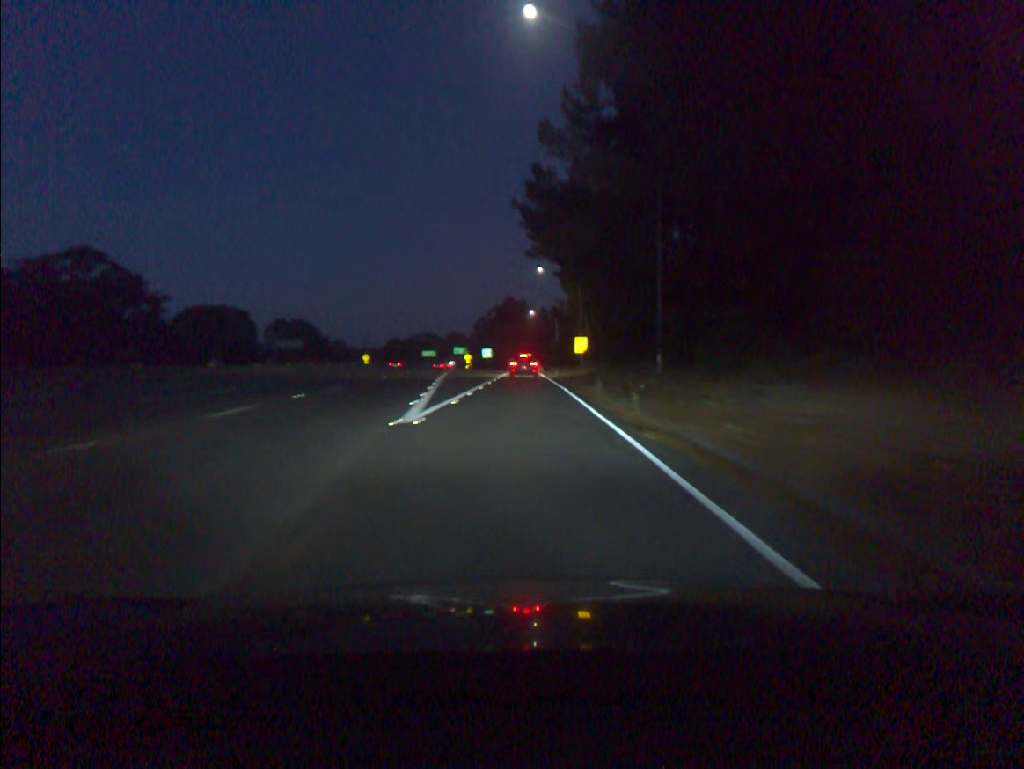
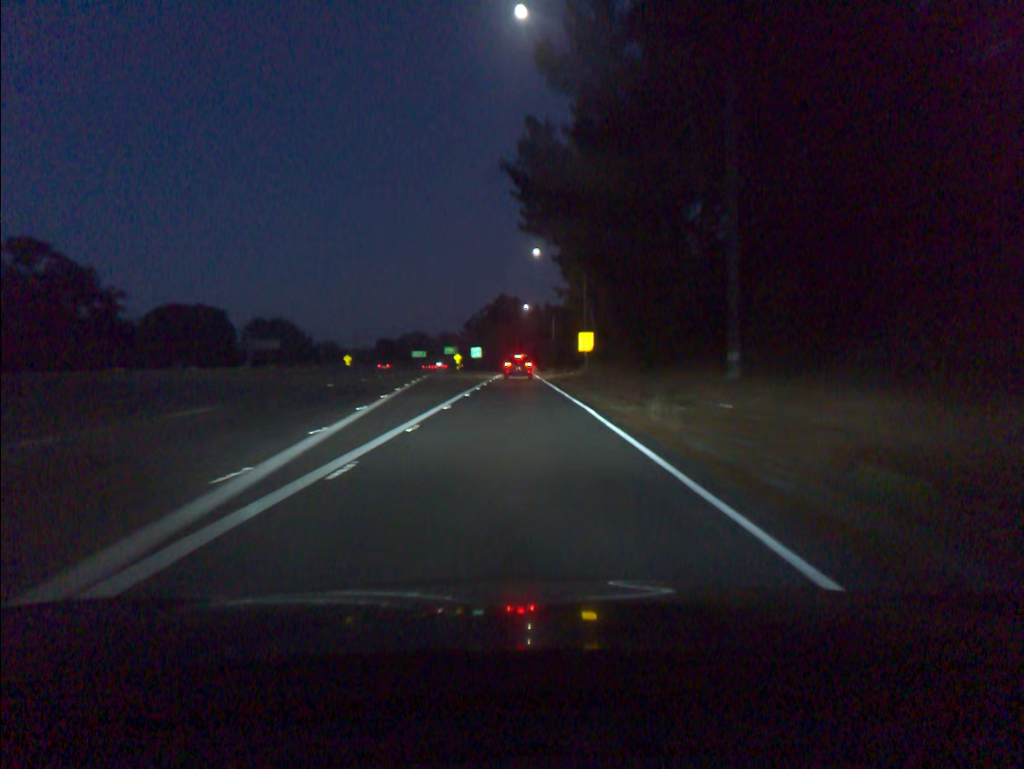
(+0.1, +13.4) m; 0°
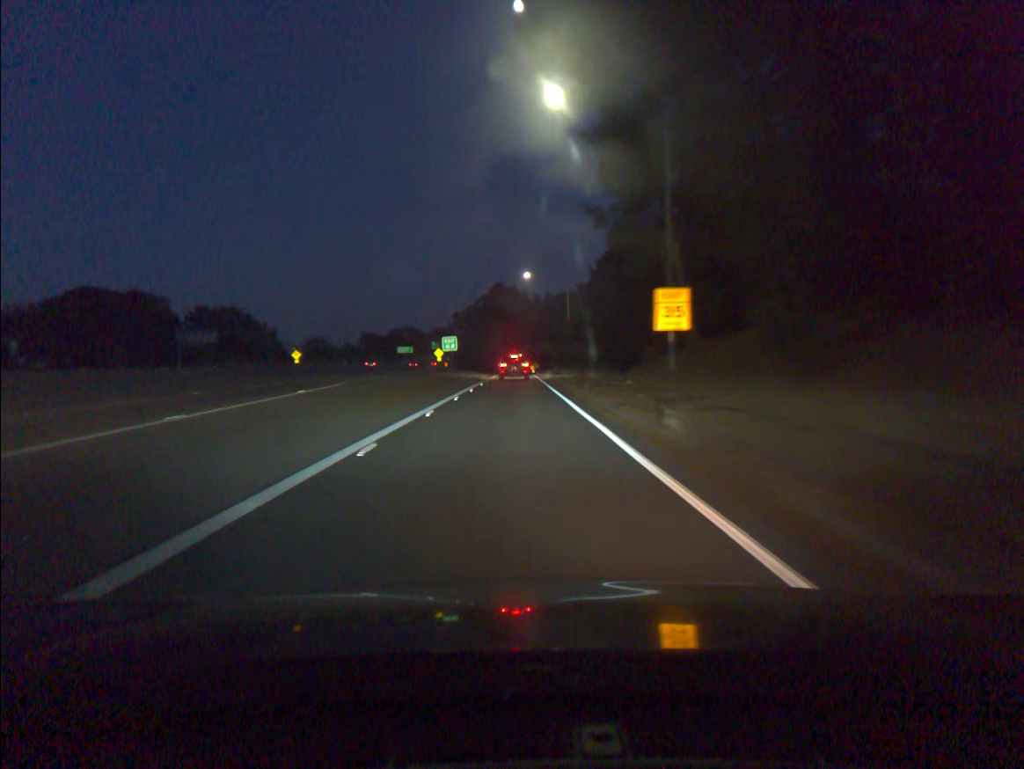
(+0.1, +39.4) m; 0°
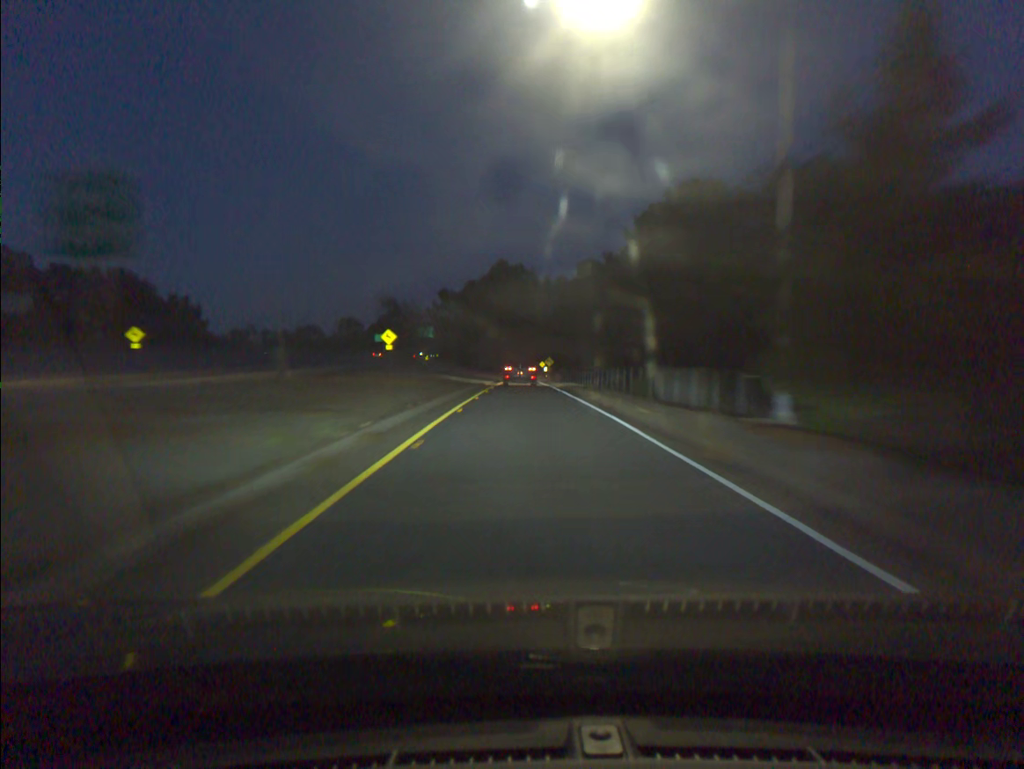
(-0.6, +61.3) m; 0°
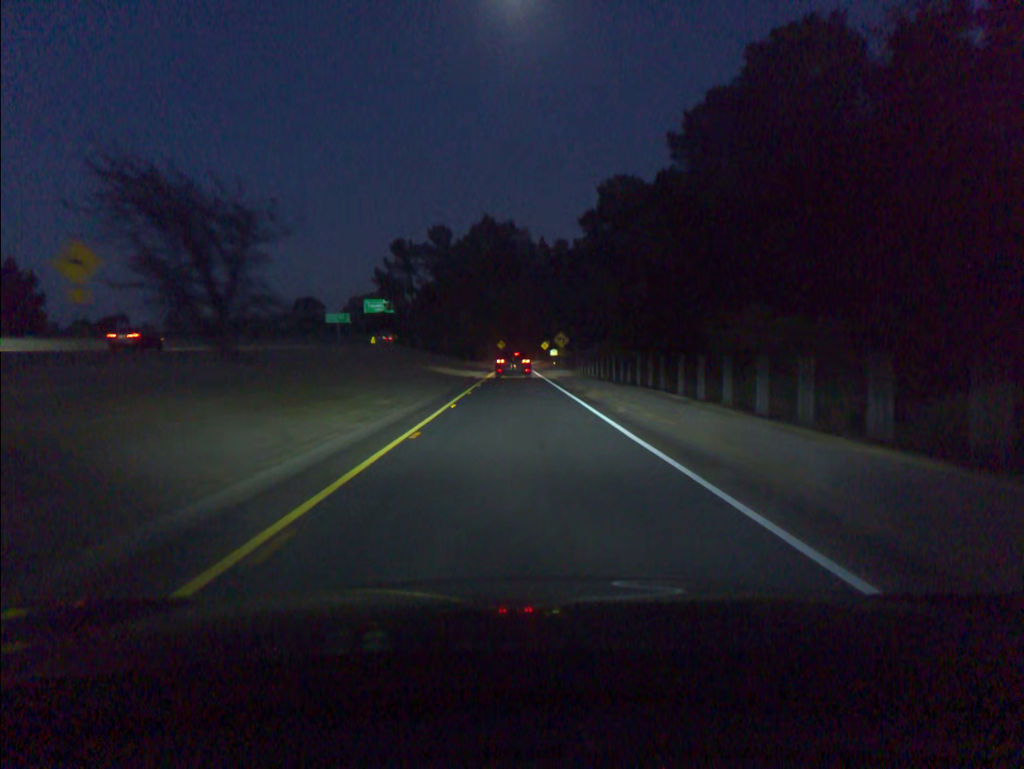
(+0.4, +57.4) m; +1°
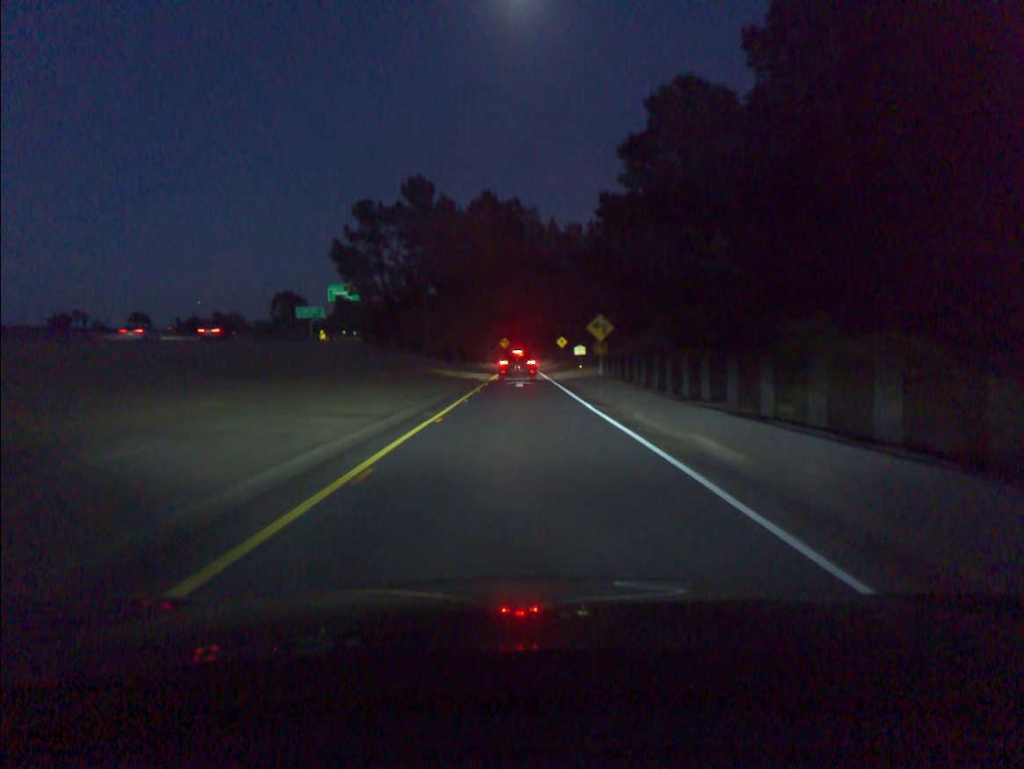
(-0.1, +33.9) m; 0°
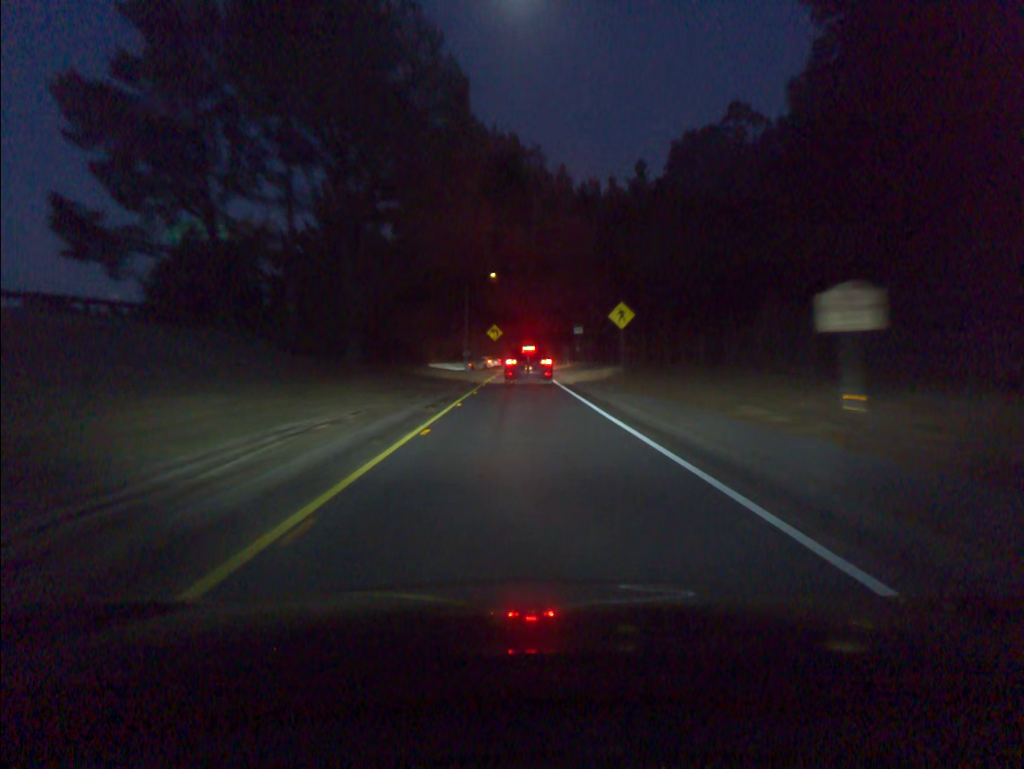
(-0.1, +54.3) m; 0°
